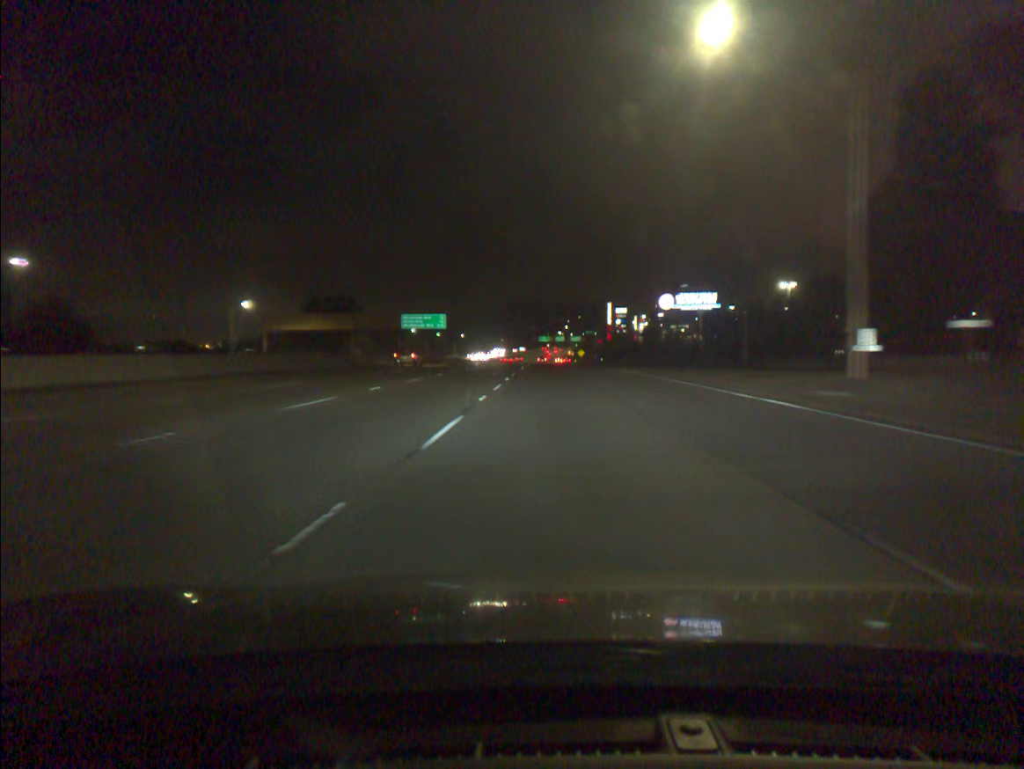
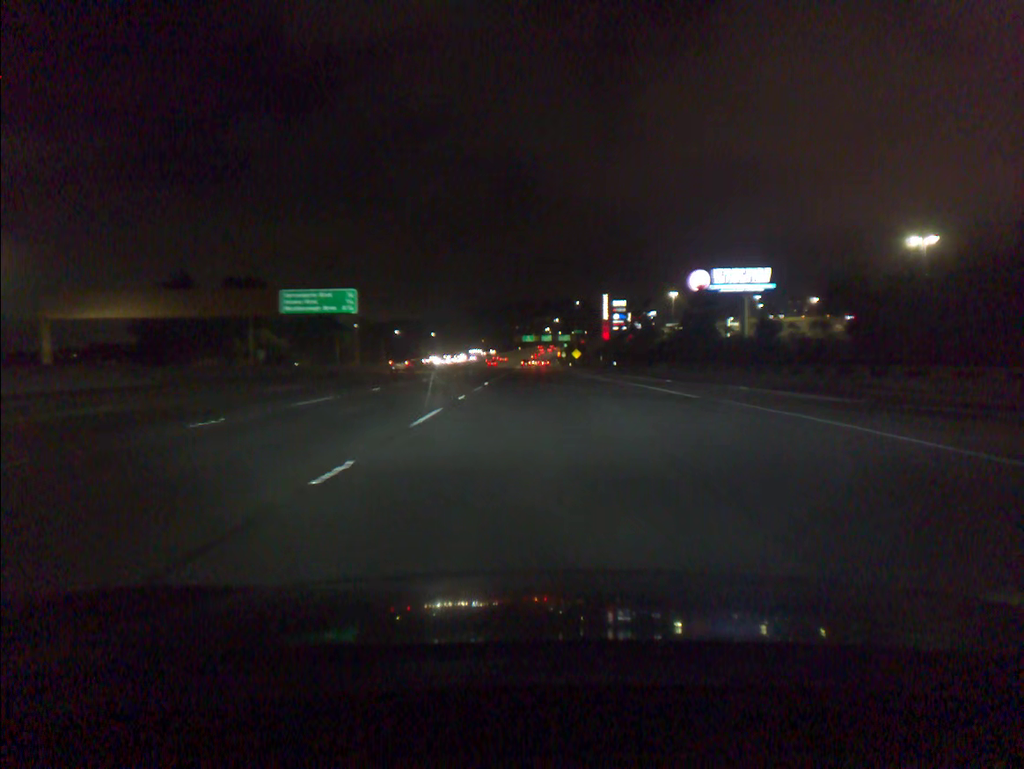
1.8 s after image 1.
(+0.5, +55.0) m; +1°
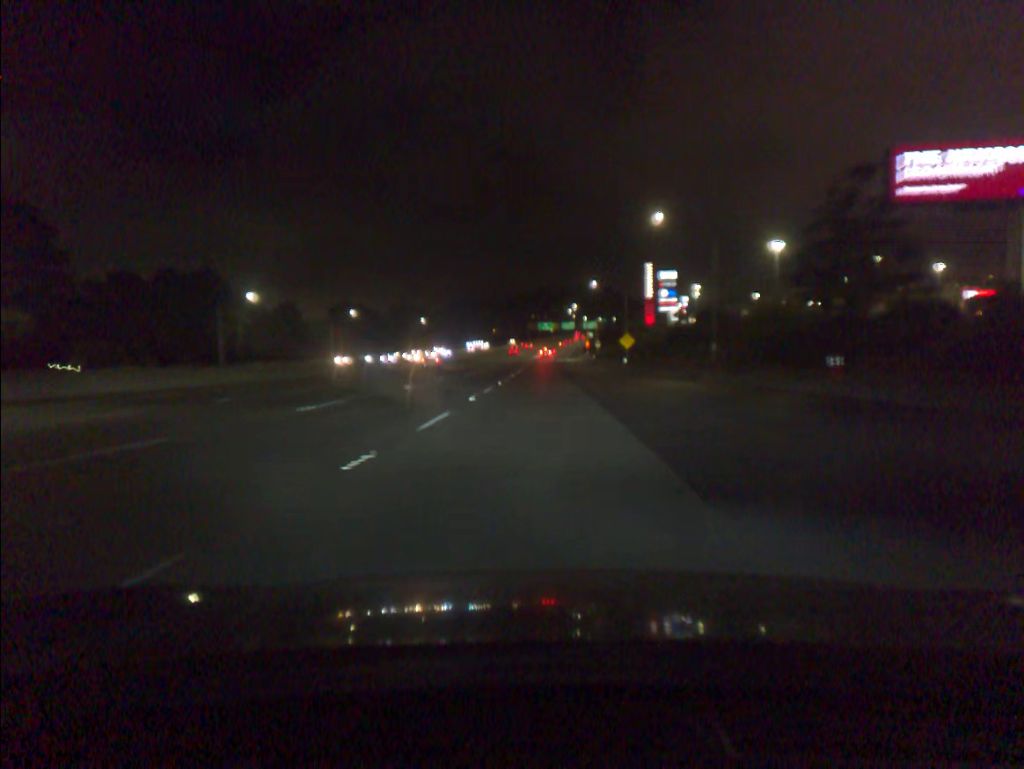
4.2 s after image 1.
(-0.8, +73.1) m; -1°
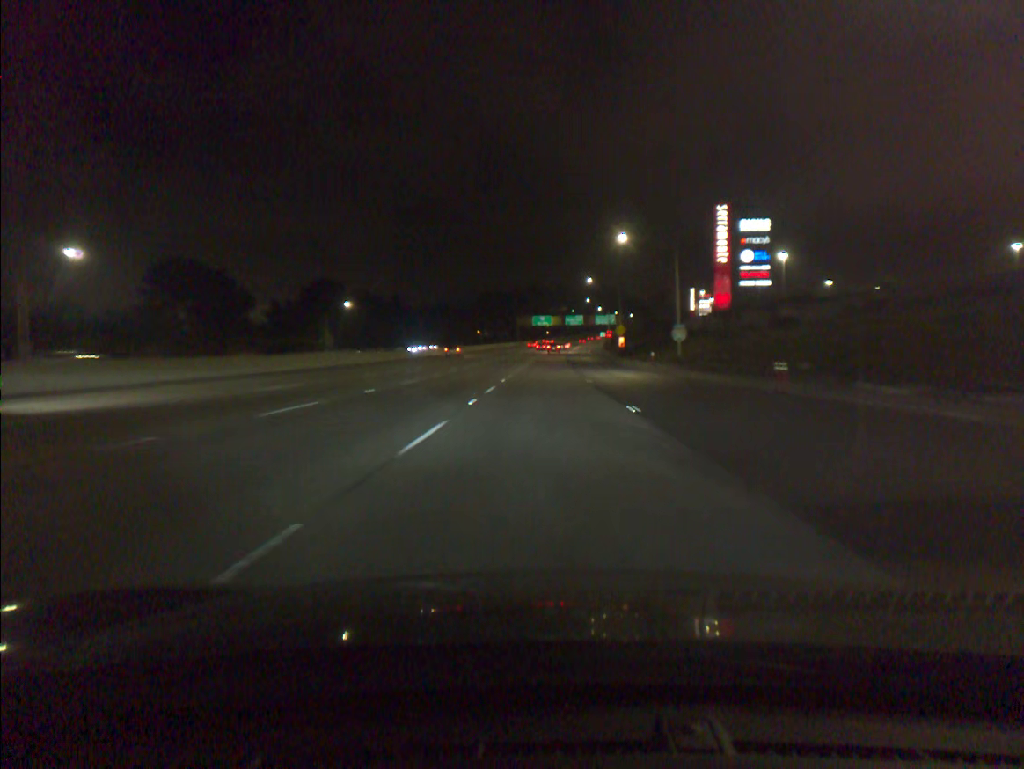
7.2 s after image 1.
(+0.1, +91.7) m; 0°
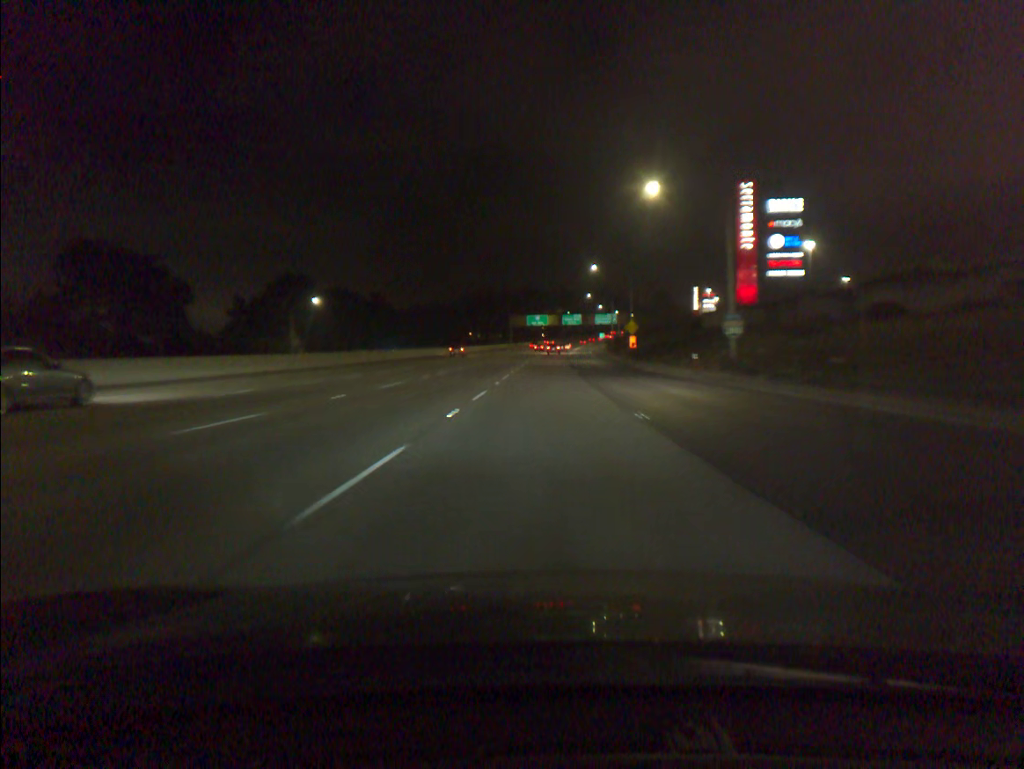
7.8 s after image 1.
(+0.1, +18.3) m; 0°
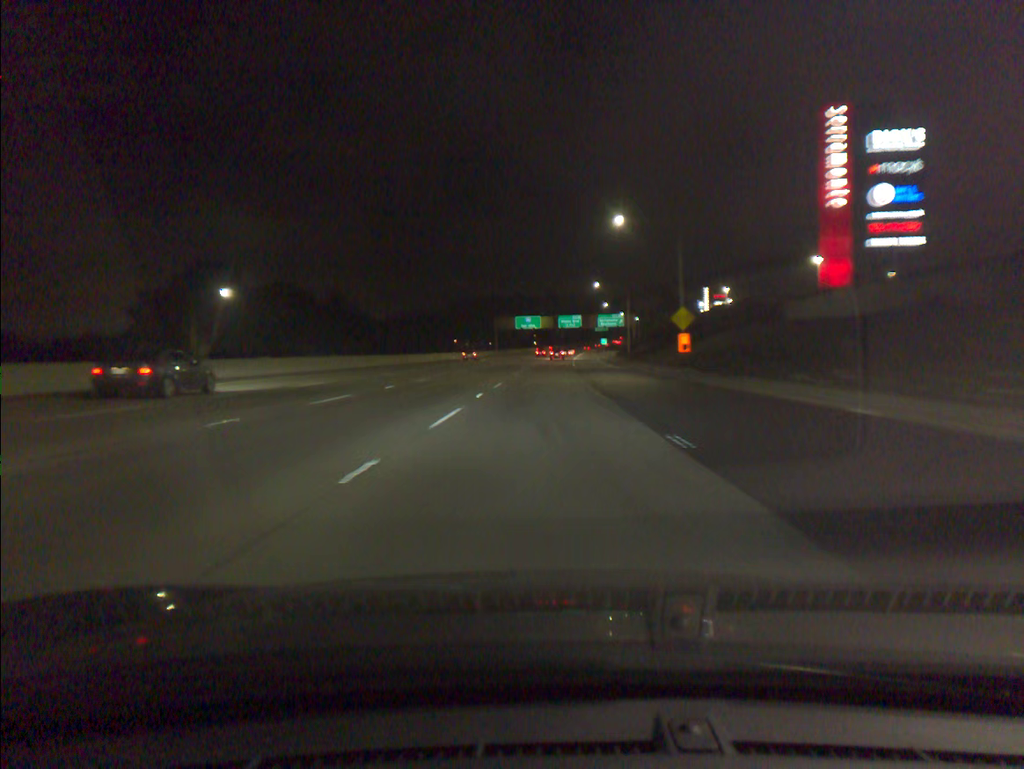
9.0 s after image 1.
(+0.2, +36.5) m; +1°
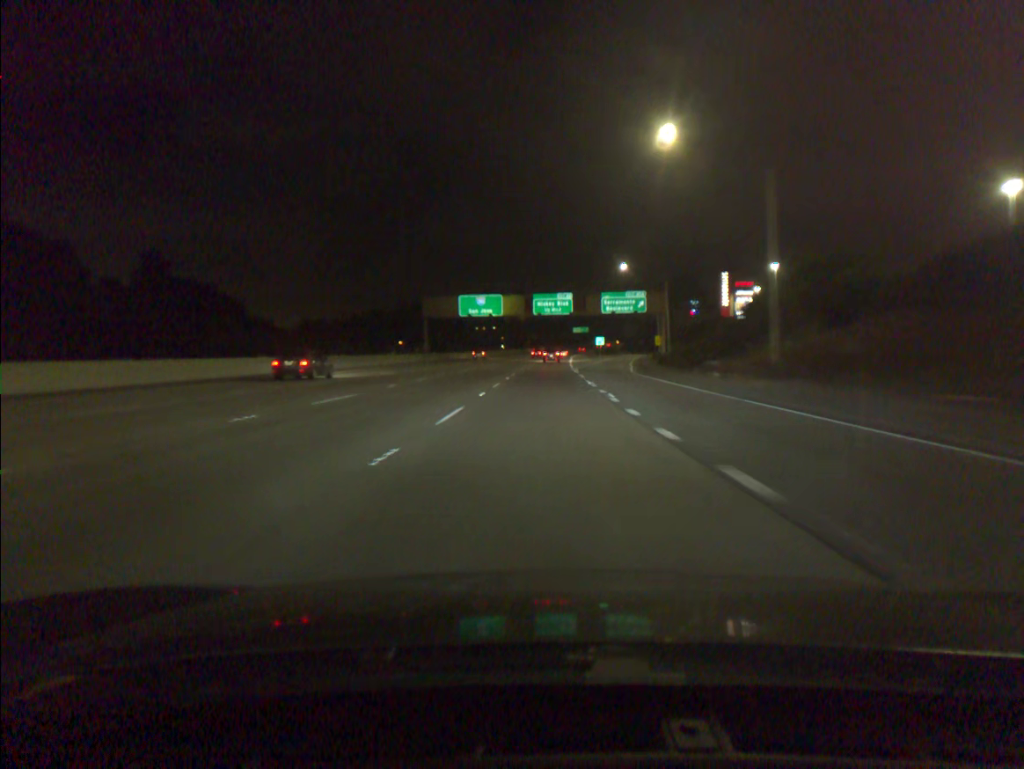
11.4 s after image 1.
(+1.1, +72.6) m; +2°
